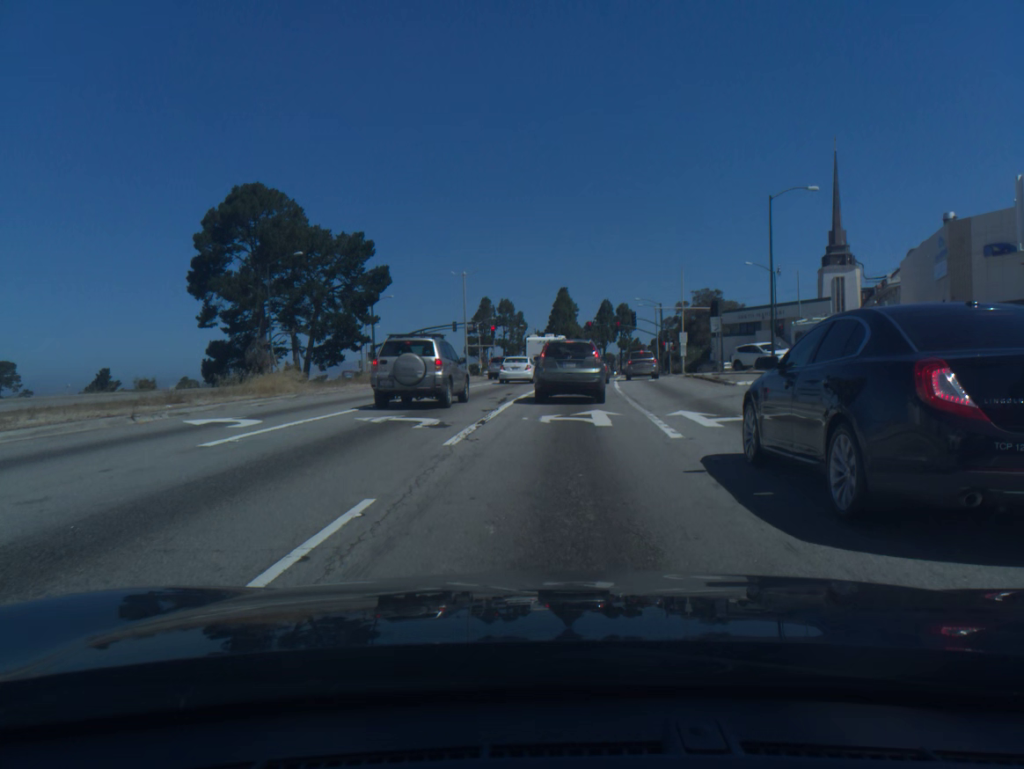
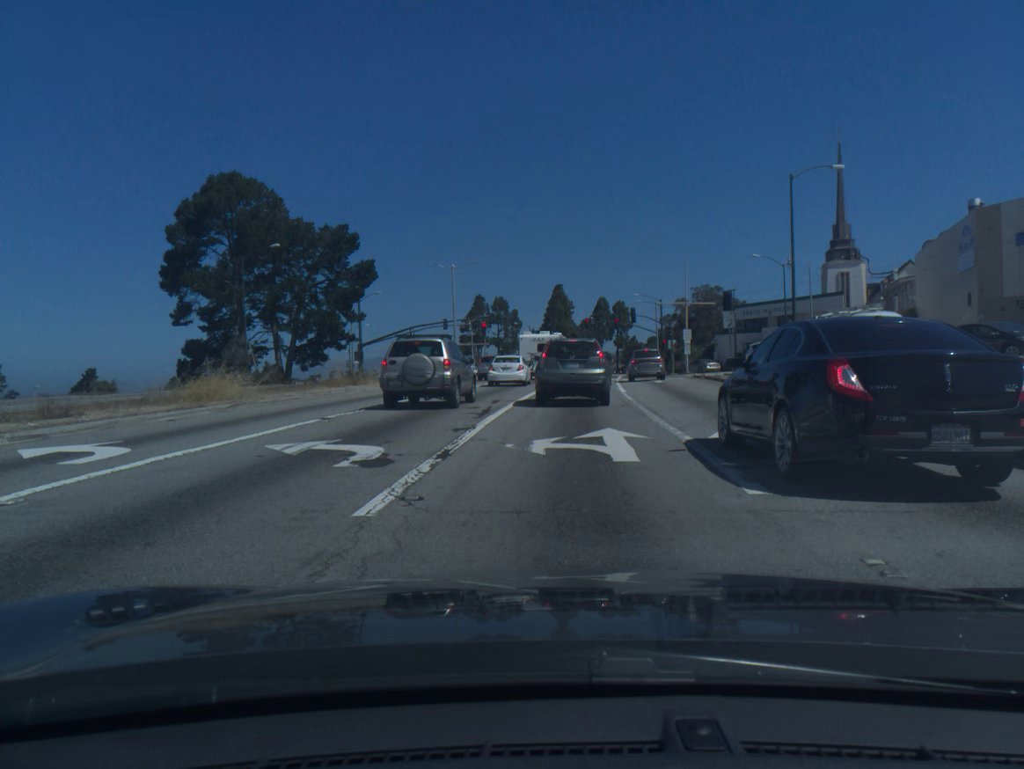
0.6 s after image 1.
(0.0, +4.7) m; +1°
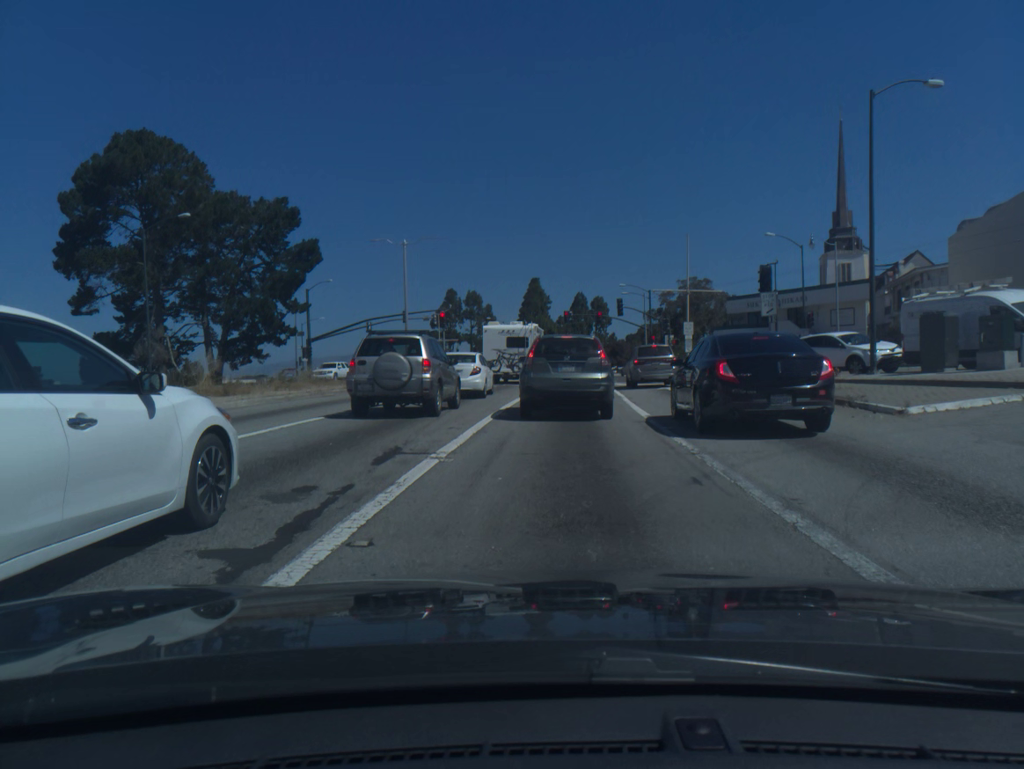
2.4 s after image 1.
(+0.2, +12.1) m; +2°
